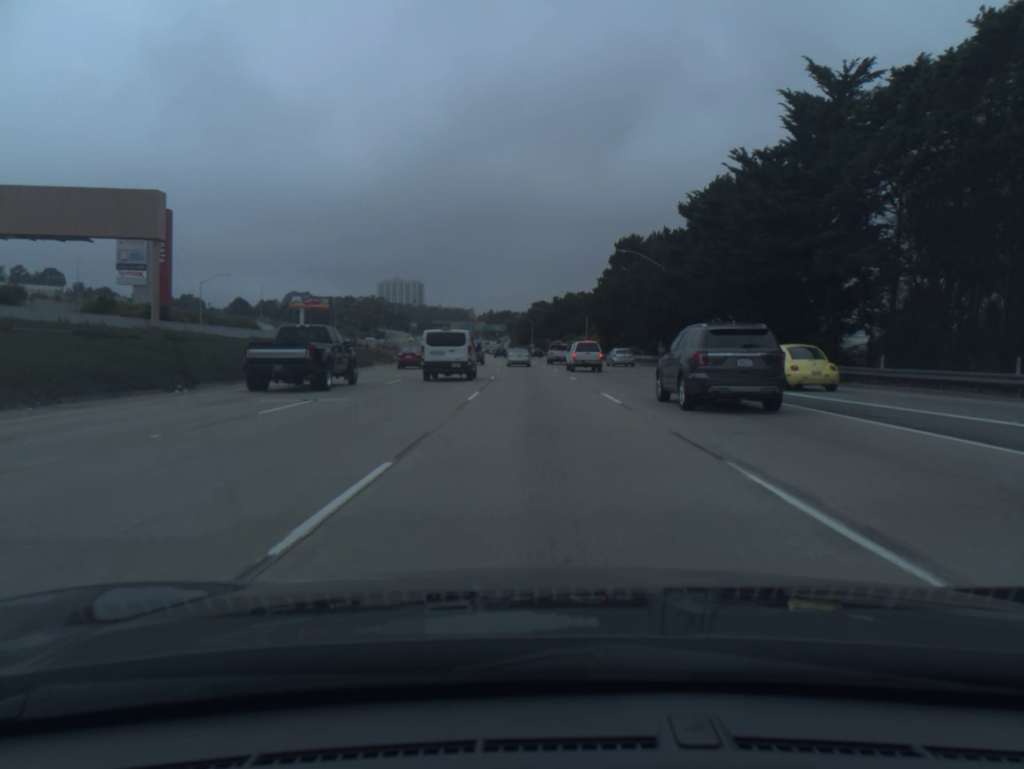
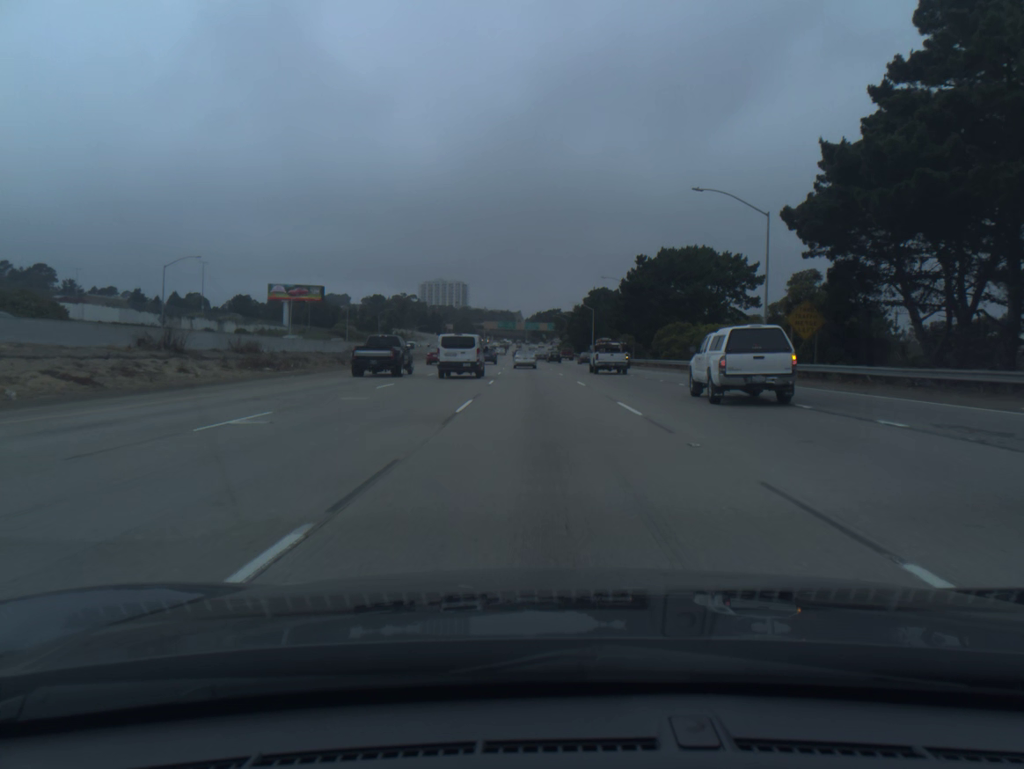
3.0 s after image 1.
(-2.5, +76.1) m; -4°
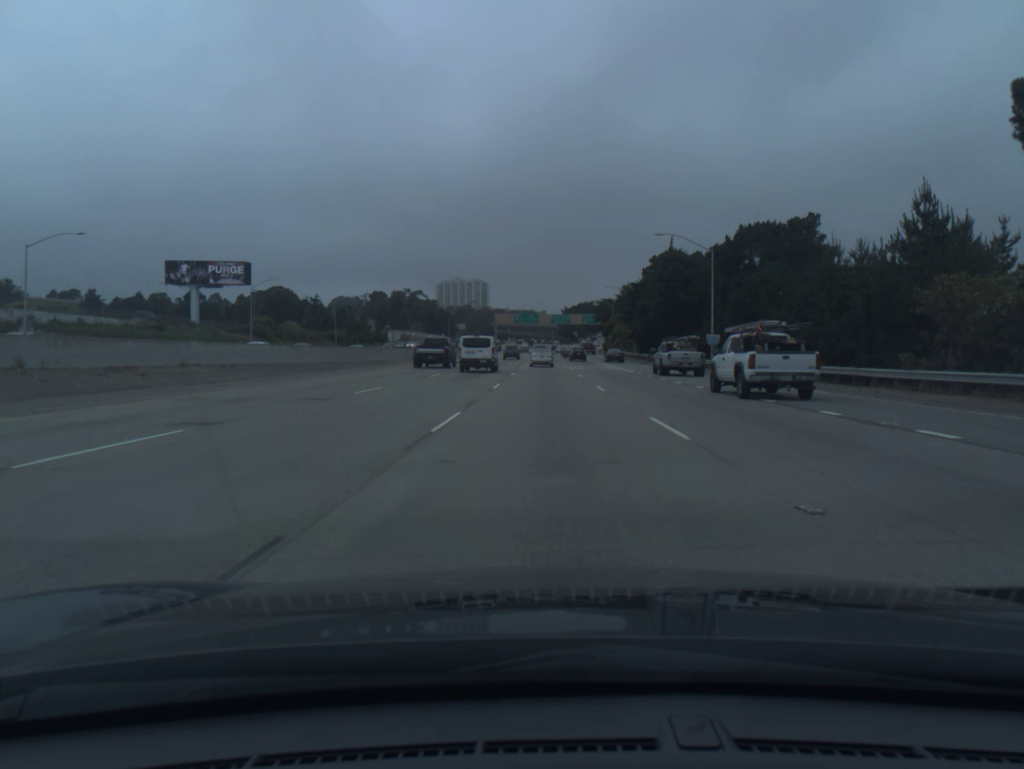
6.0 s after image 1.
(-1.8, +77.4) m; -2°
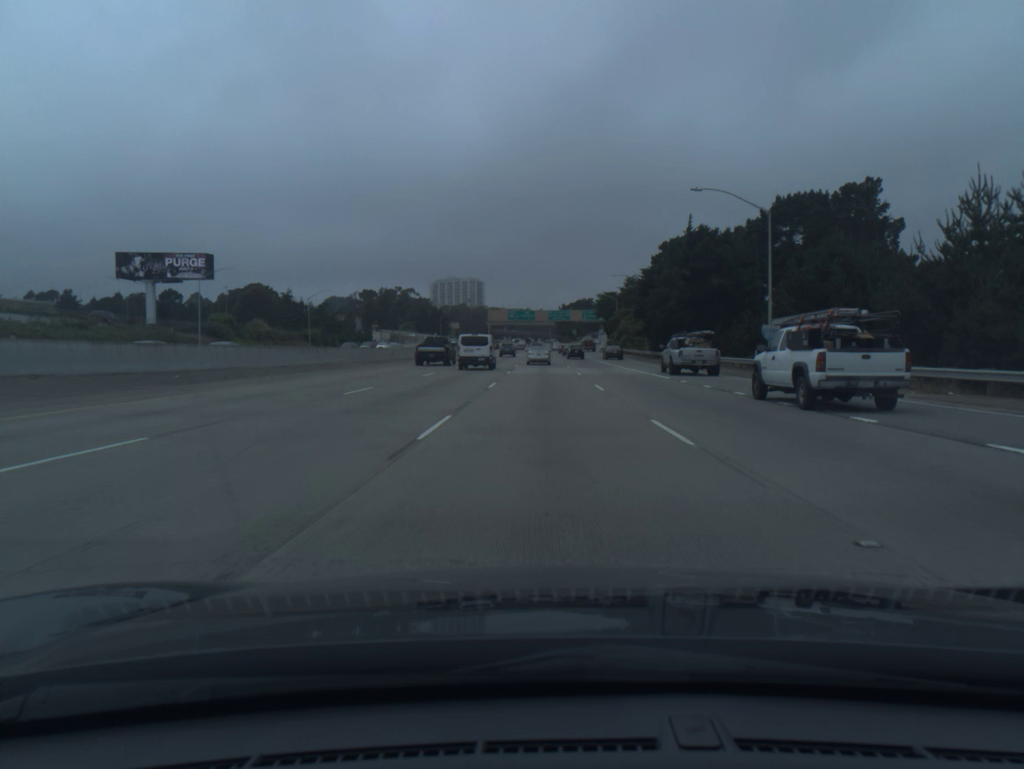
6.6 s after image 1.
(0.0, +15.6) m; 0°
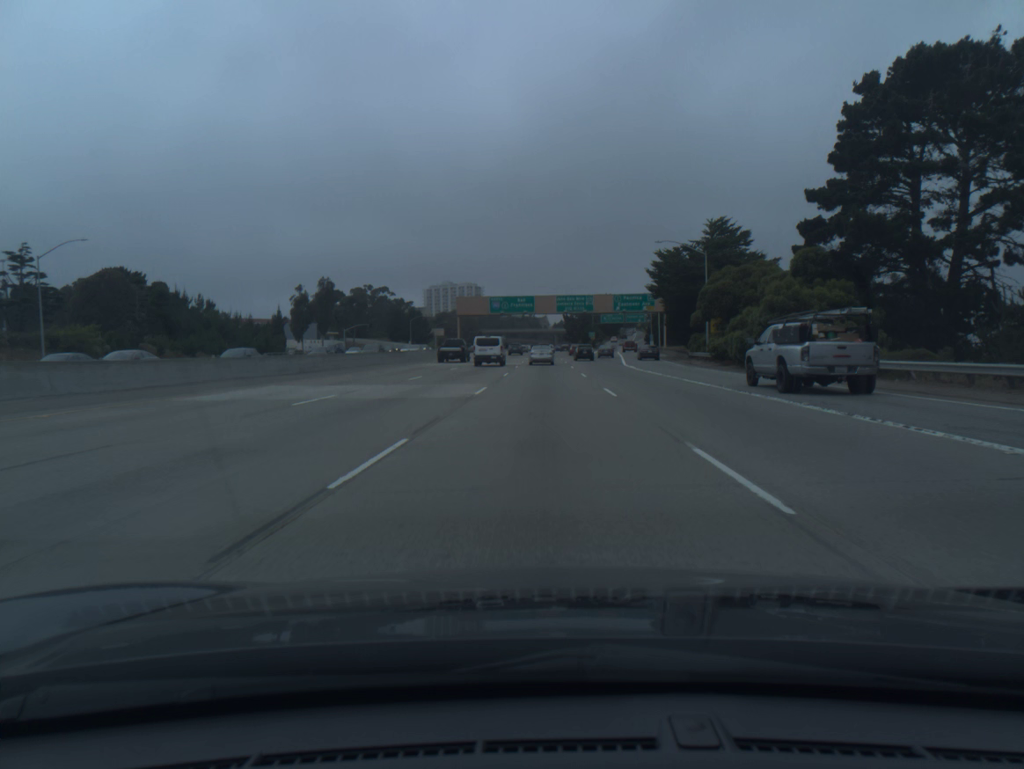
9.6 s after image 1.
(0.0, +77.3) m; 0°
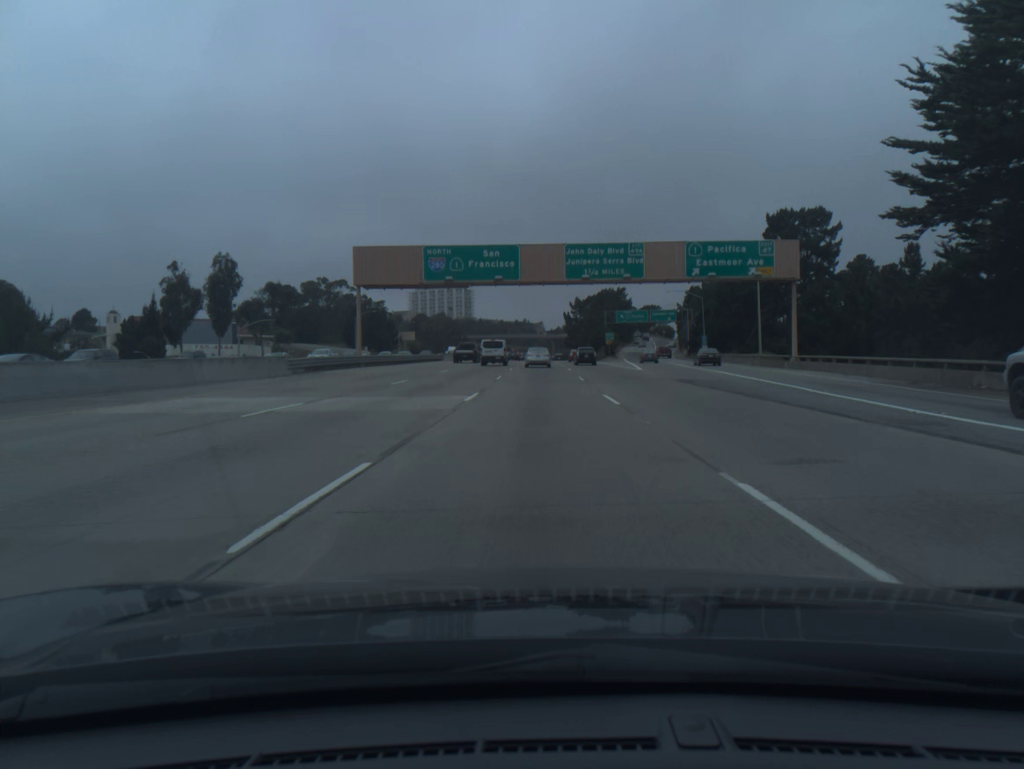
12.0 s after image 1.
(+0.2, +60.8) m; 0°
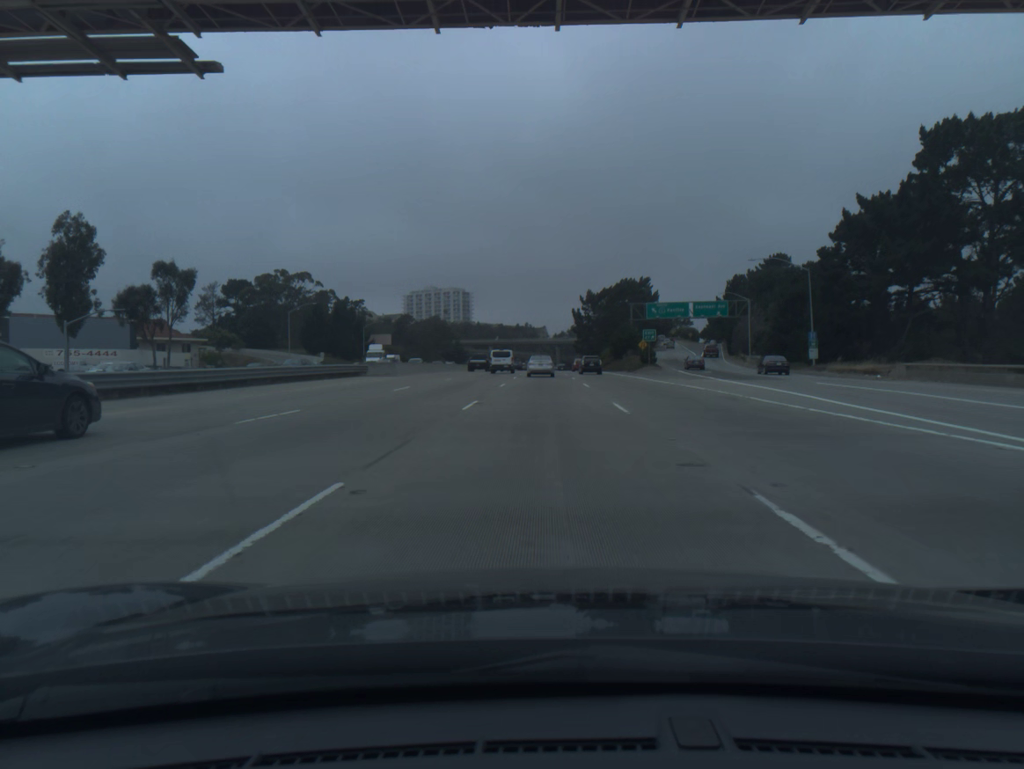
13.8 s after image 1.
(-0.1, +44.9) m; 0°
